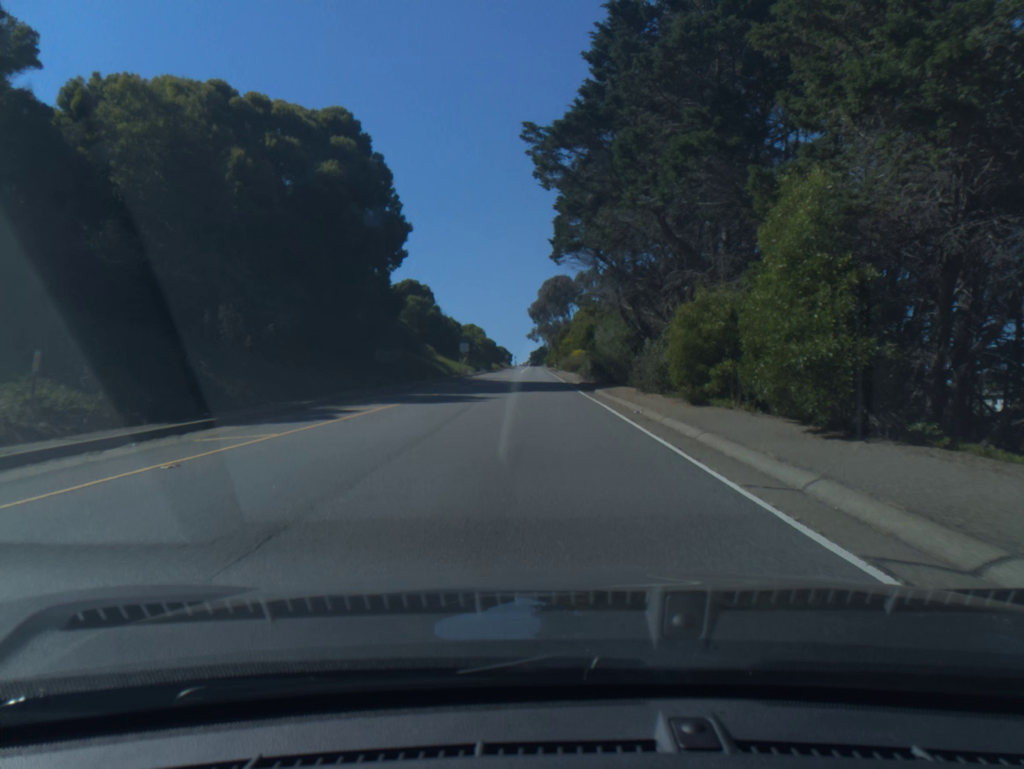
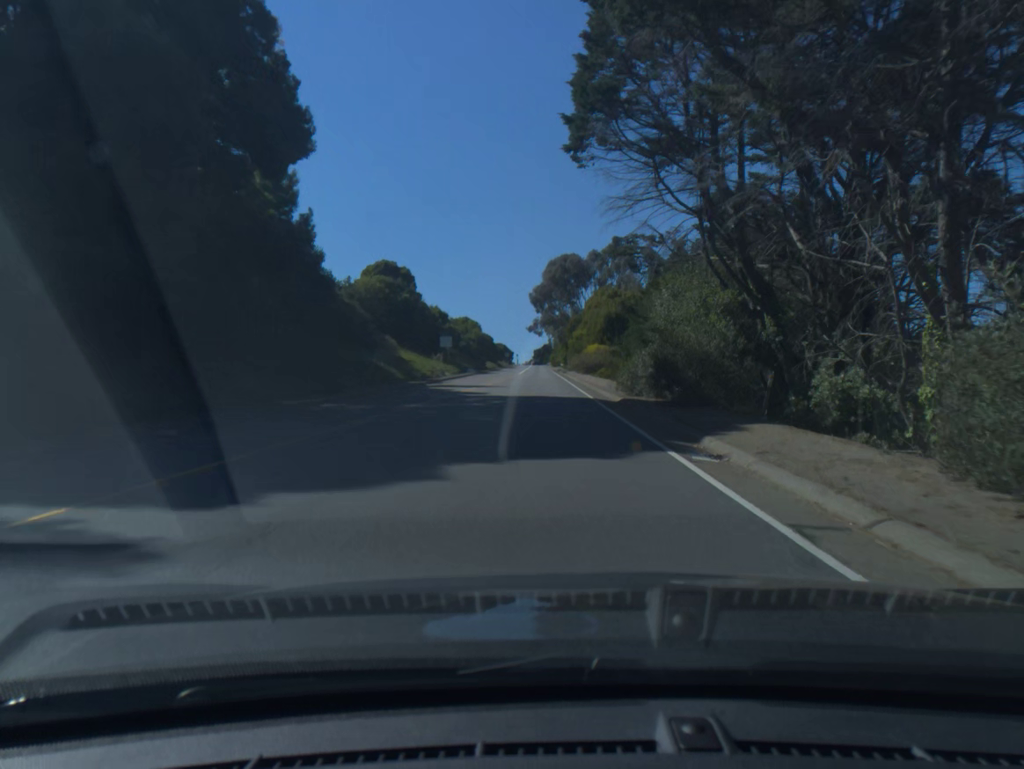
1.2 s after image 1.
(0.0, +23.2) m; 0°
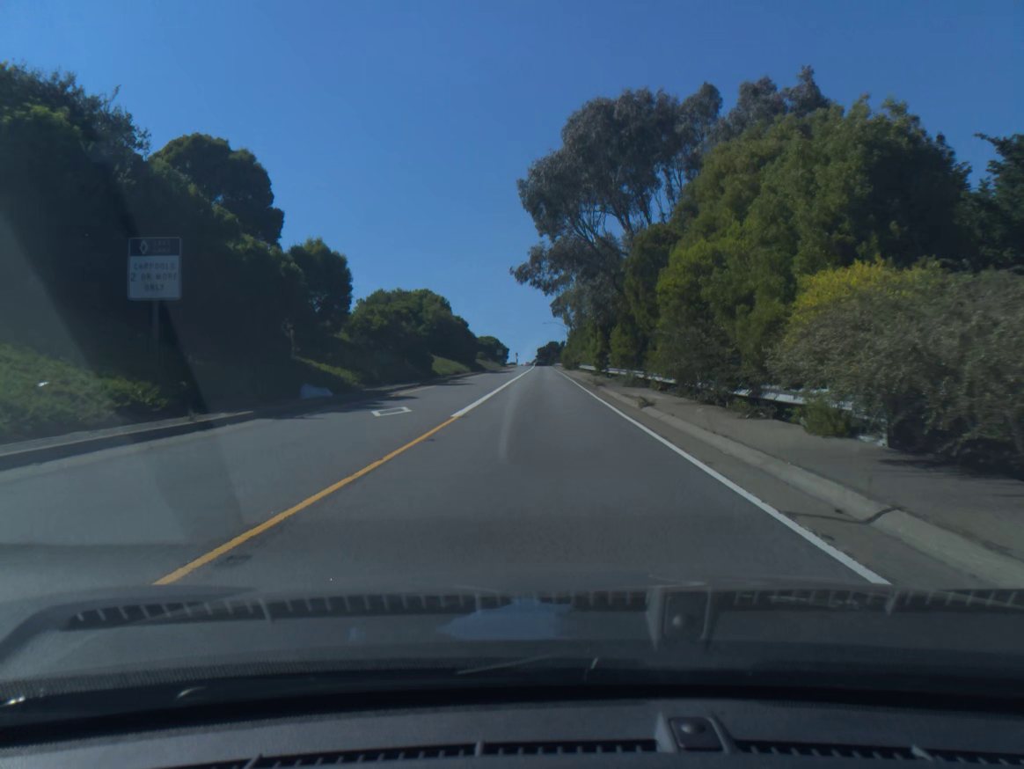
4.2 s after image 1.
(-0.4, +60.6) m; 0°
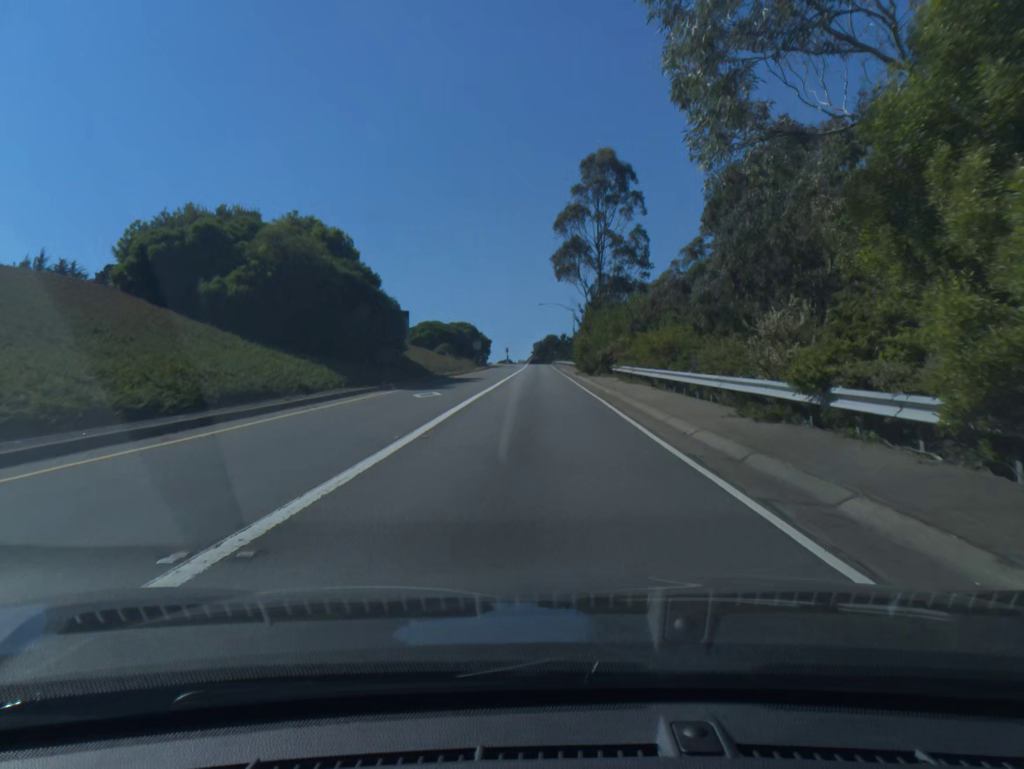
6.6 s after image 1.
(+0.1, +48.4) m; 0°
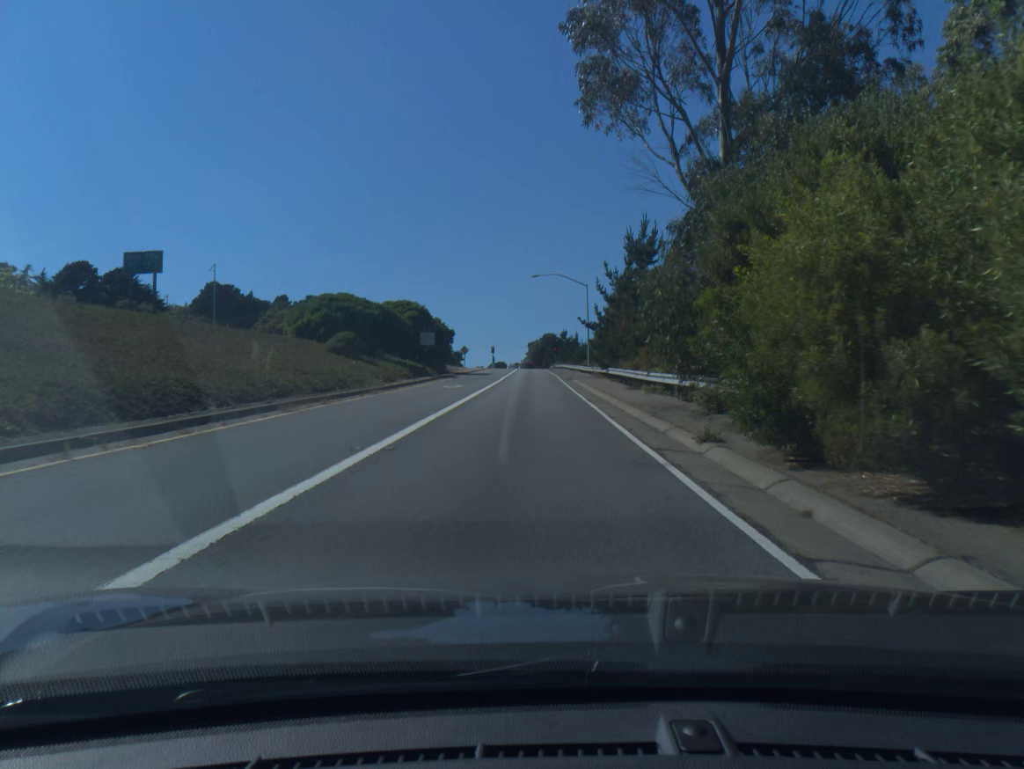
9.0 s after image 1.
(+0.2, +44.9) m; 0°
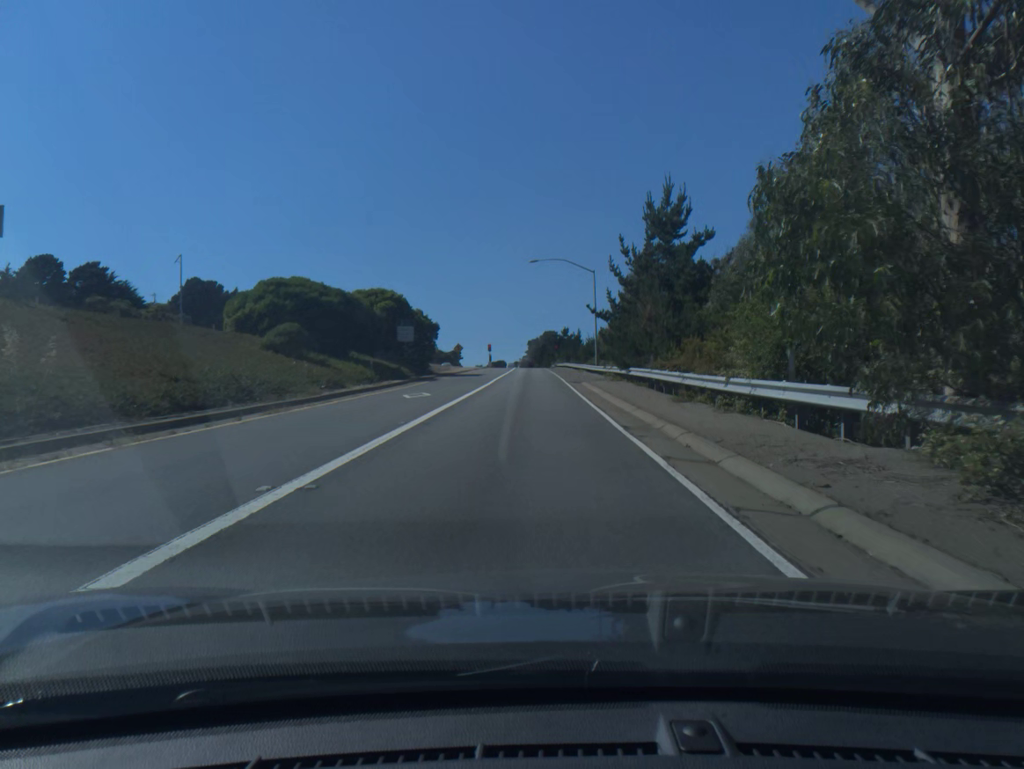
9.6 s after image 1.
(0.0, +10.7) m; 0°
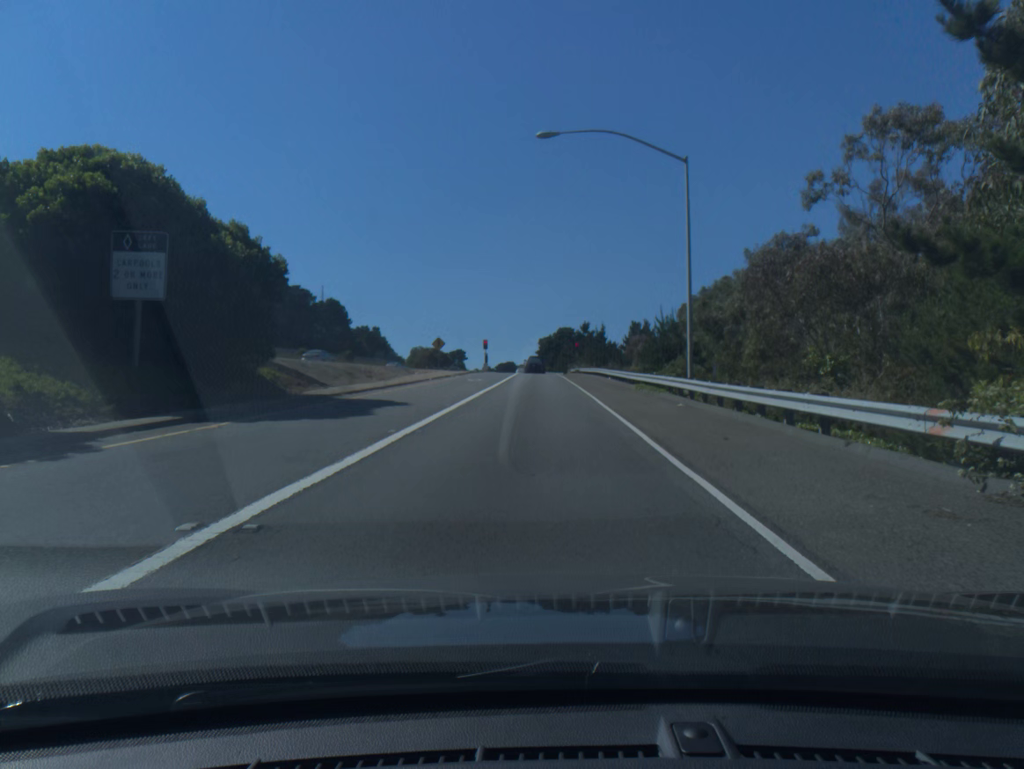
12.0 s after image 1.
(-0.3, +38.1) m; -1°
